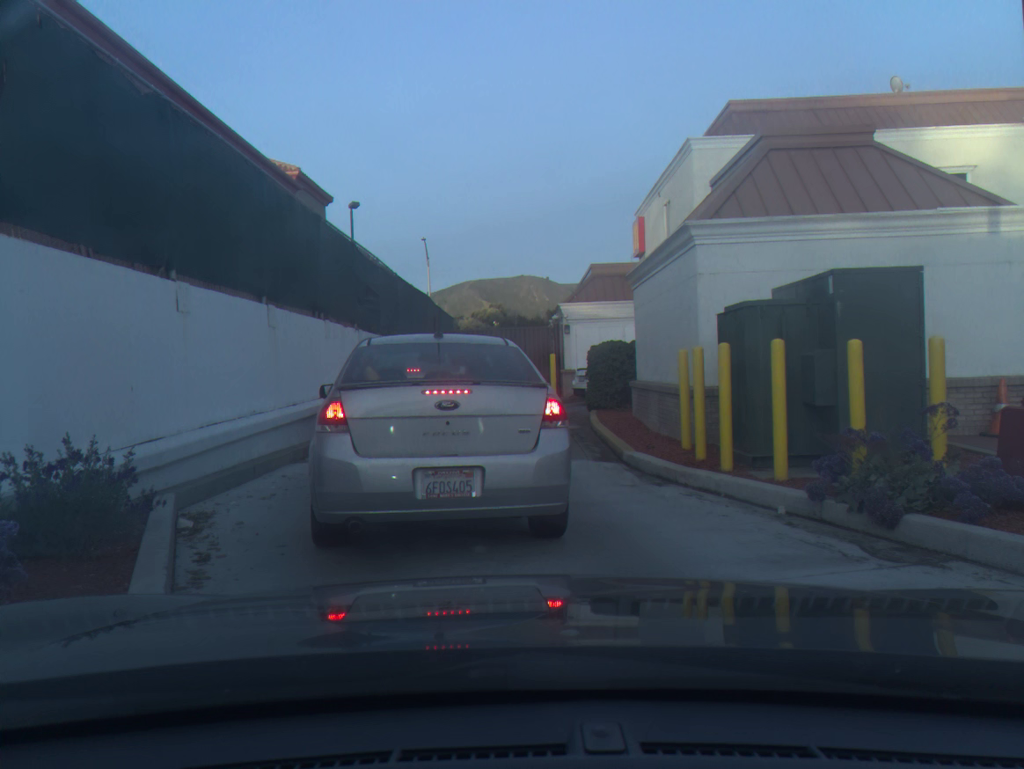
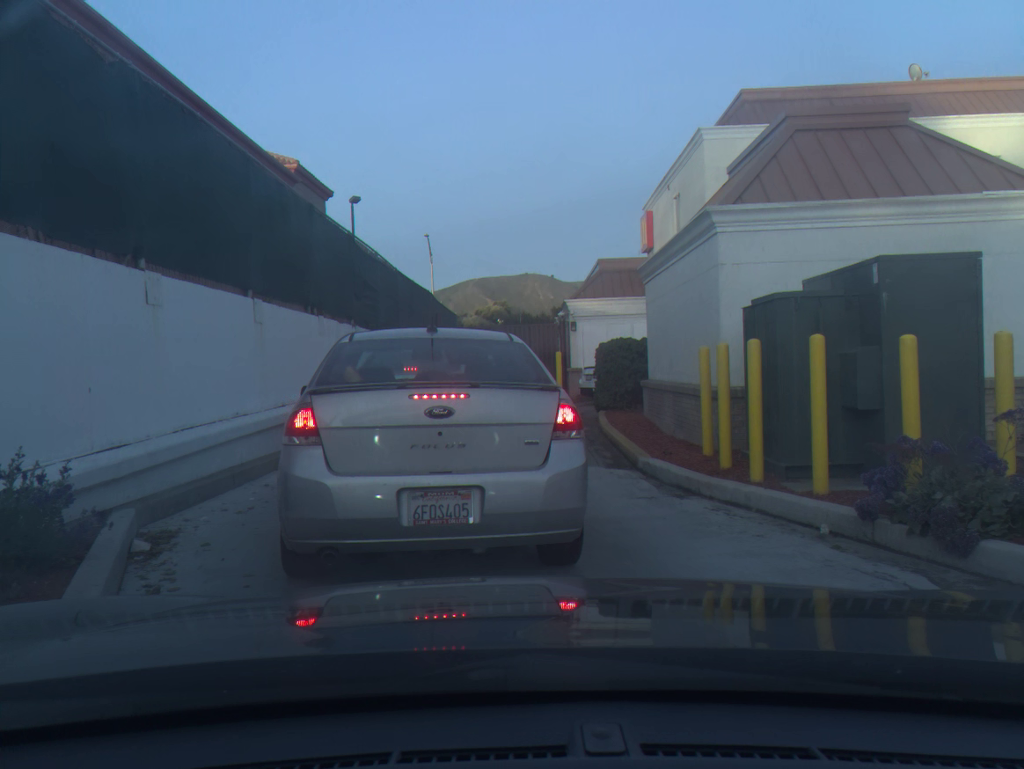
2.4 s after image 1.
(0.0, +0.7) m; 0°
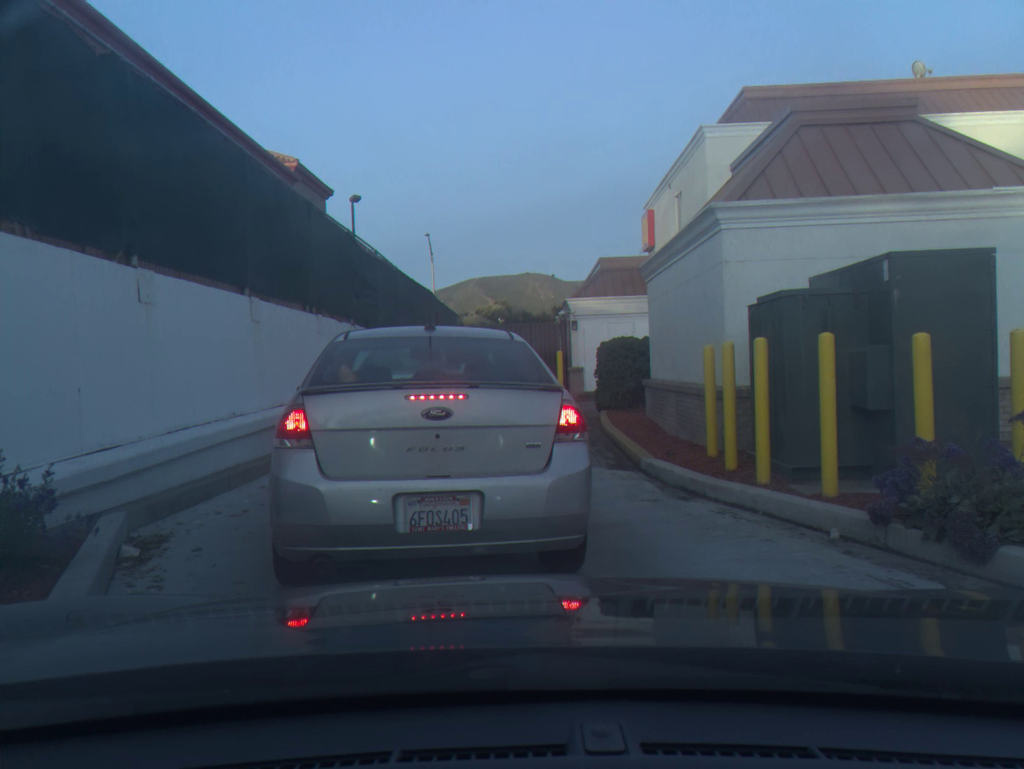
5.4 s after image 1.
(0.0, +0.1) m; 0°
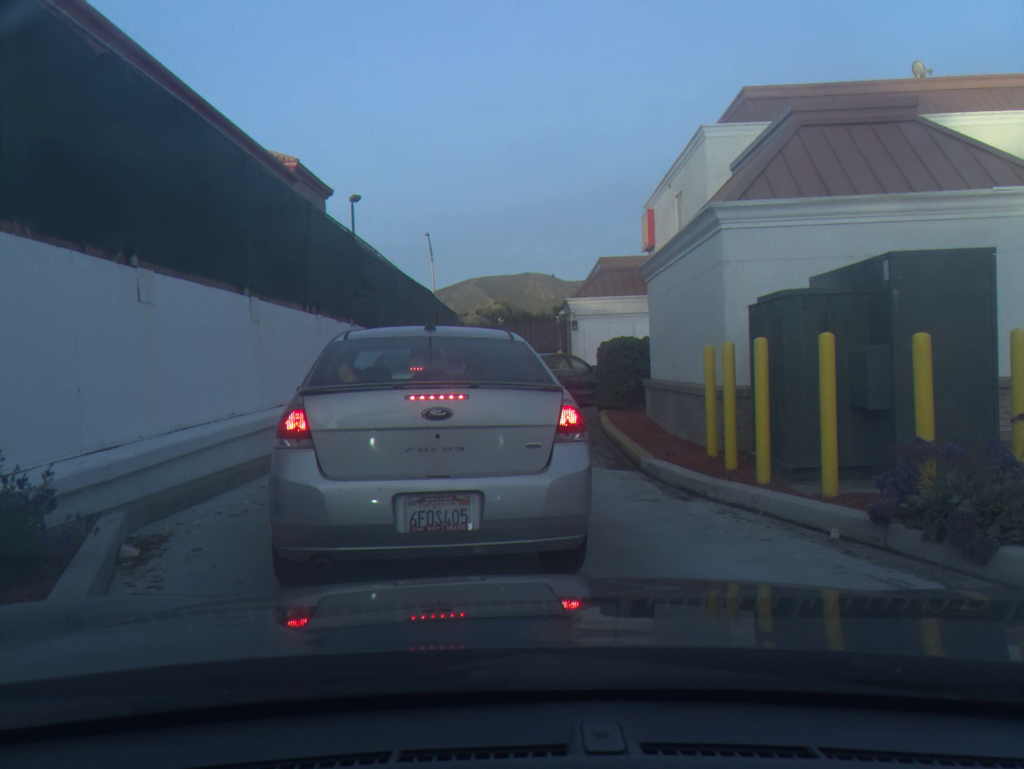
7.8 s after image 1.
(0.0, 0.0) m; 0°
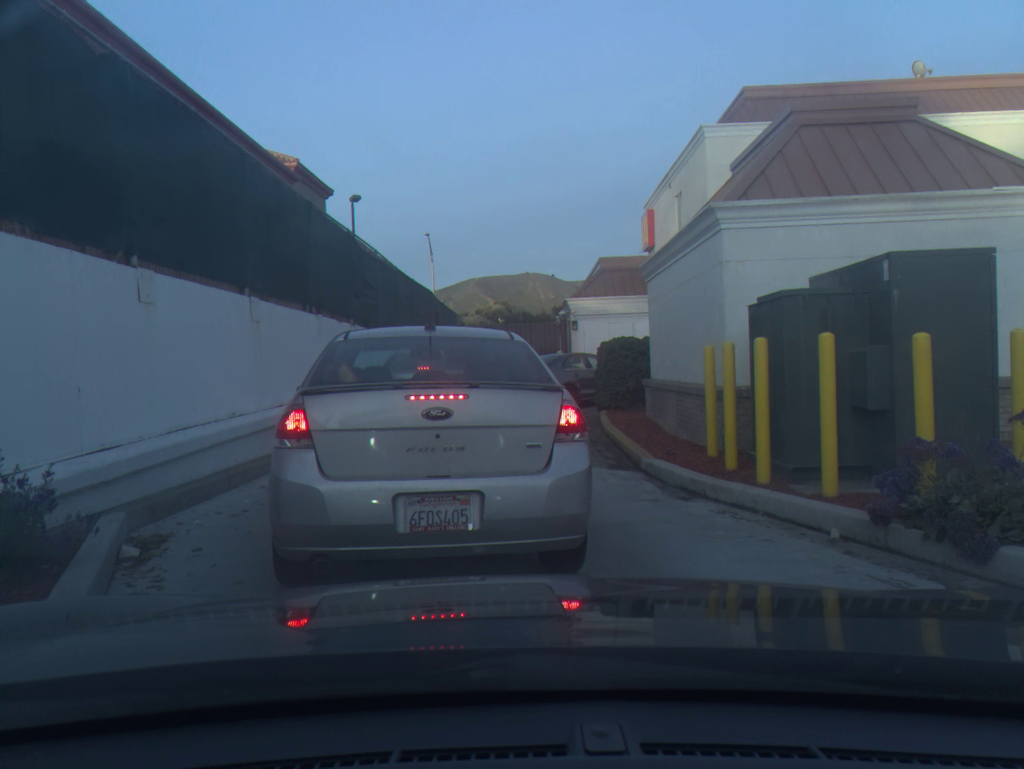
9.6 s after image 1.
(0.0, 0.0) m; 0°
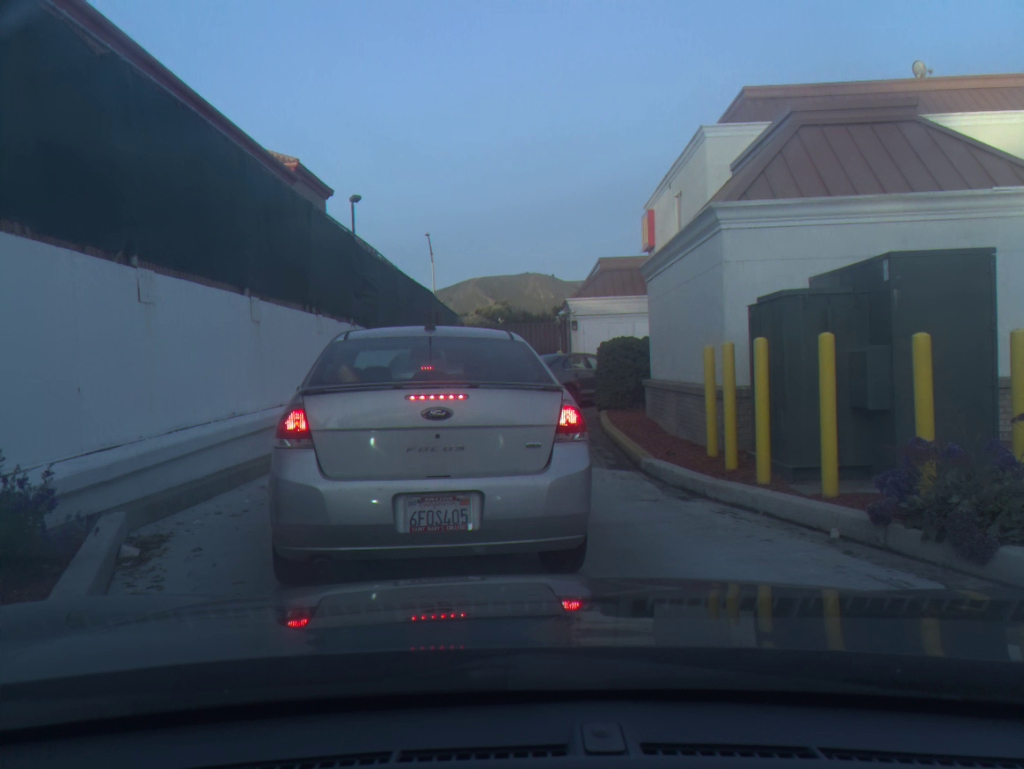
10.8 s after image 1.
(0.0, 0.0) m; 0°
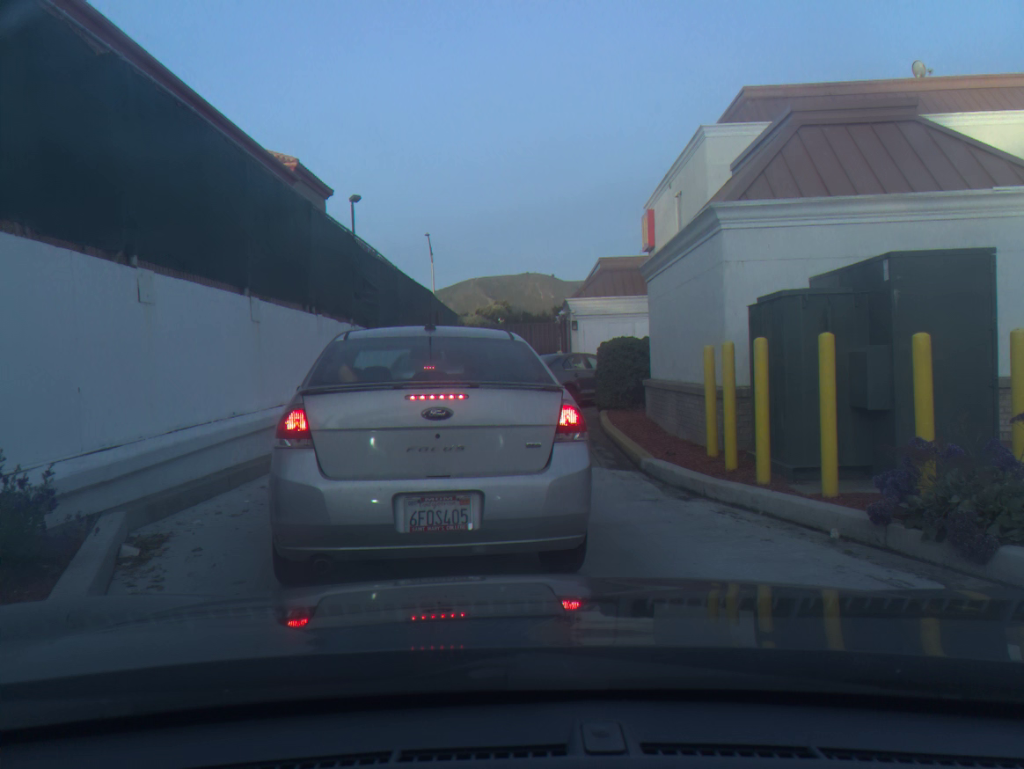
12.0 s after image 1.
(0.0, 0.0) m; 0°
